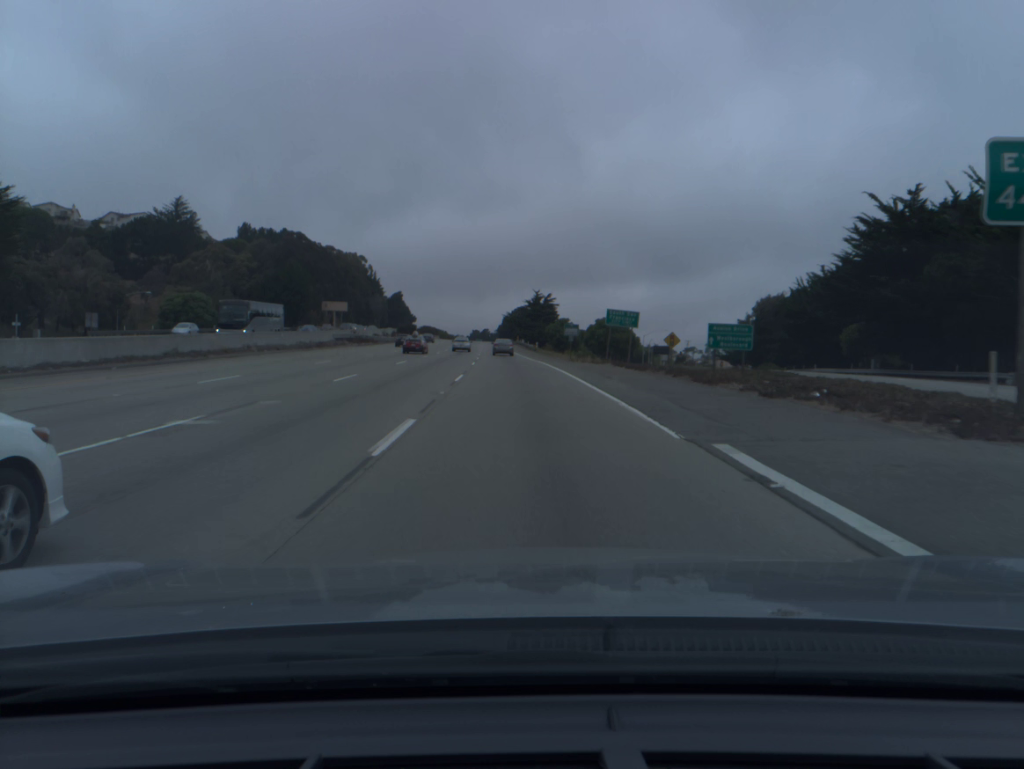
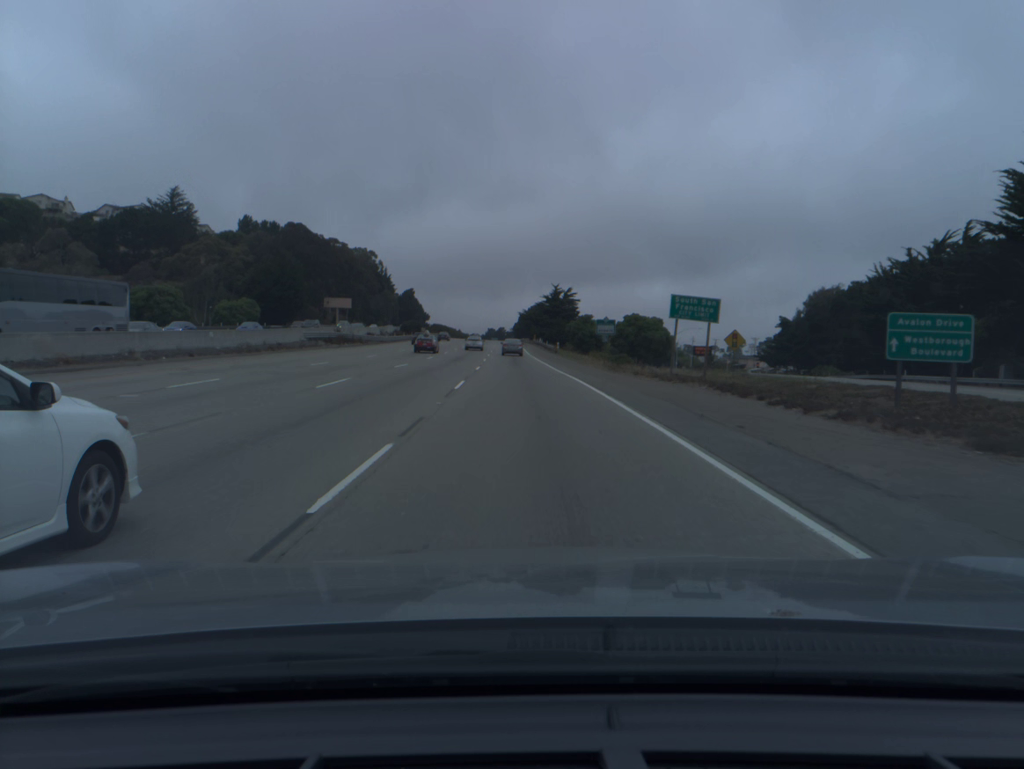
(-0.2, +17.4) m; -1°
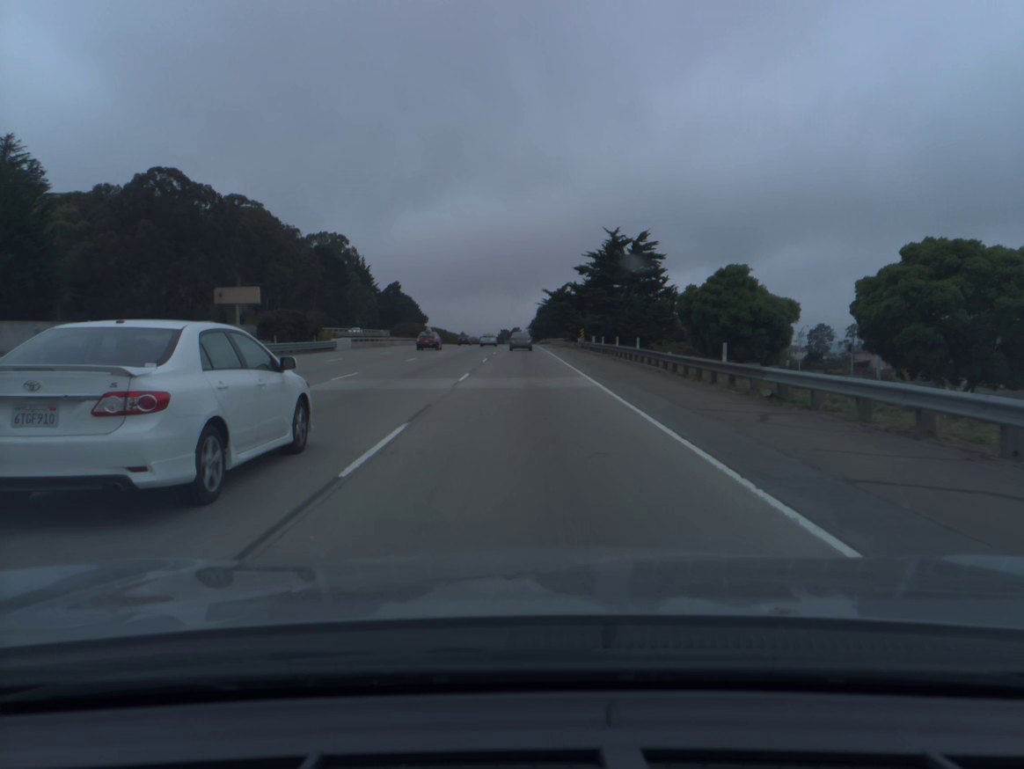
(-1.5, +86.1) m; -1°
